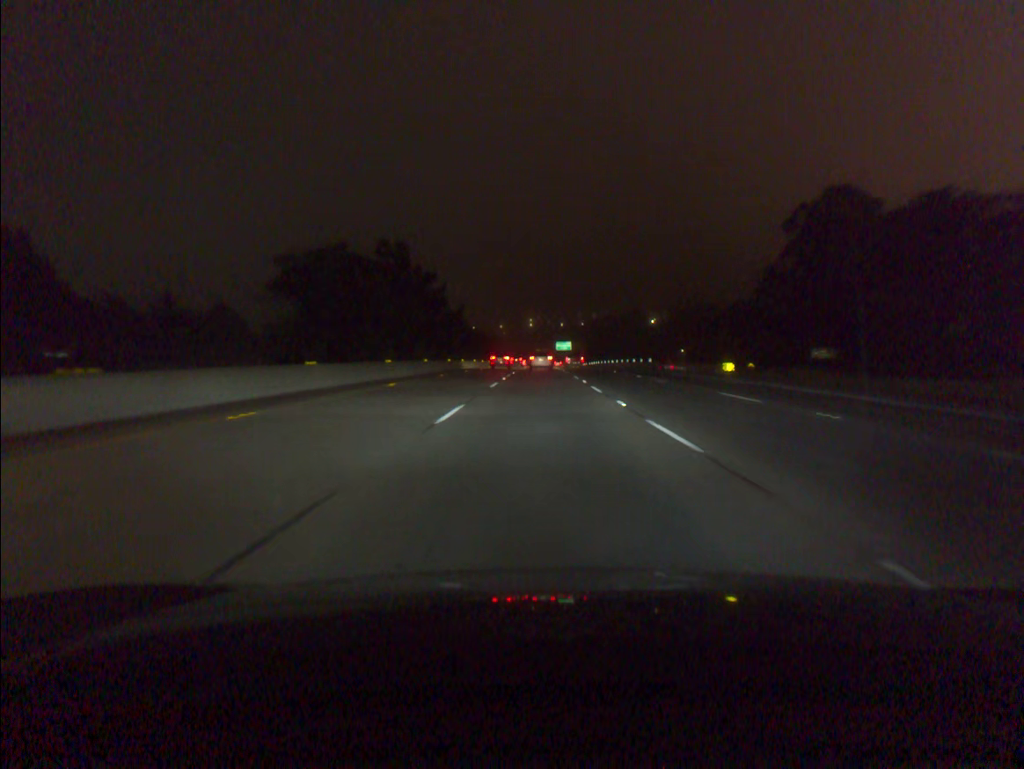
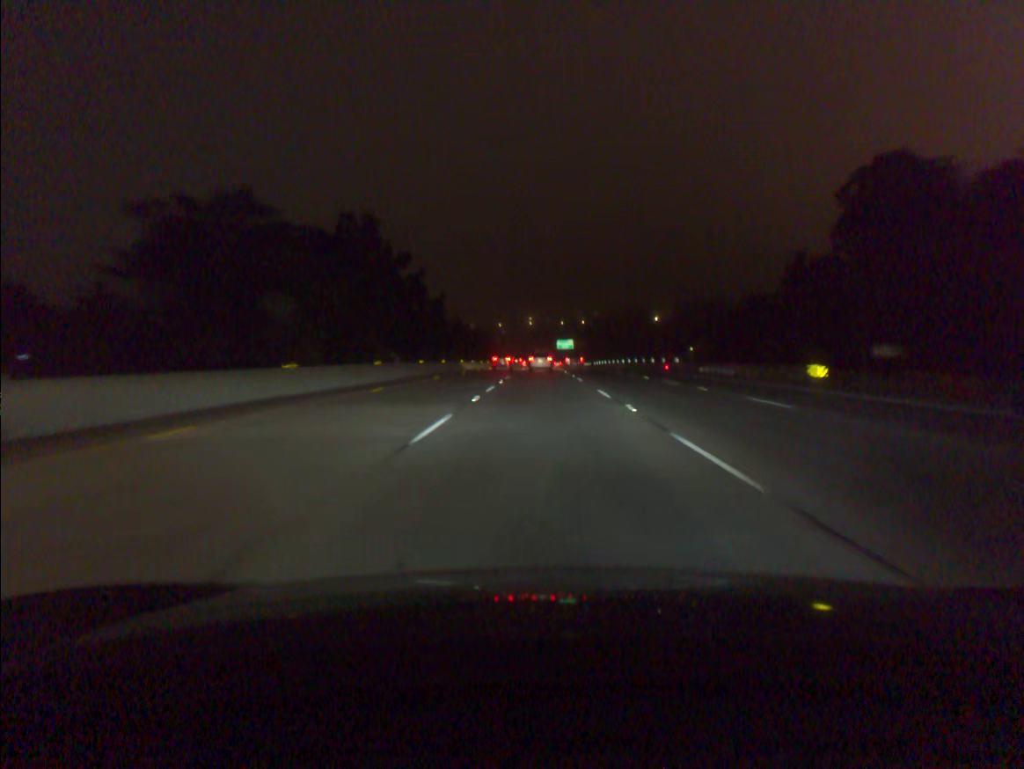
(0.0, +17.3) m; 0°
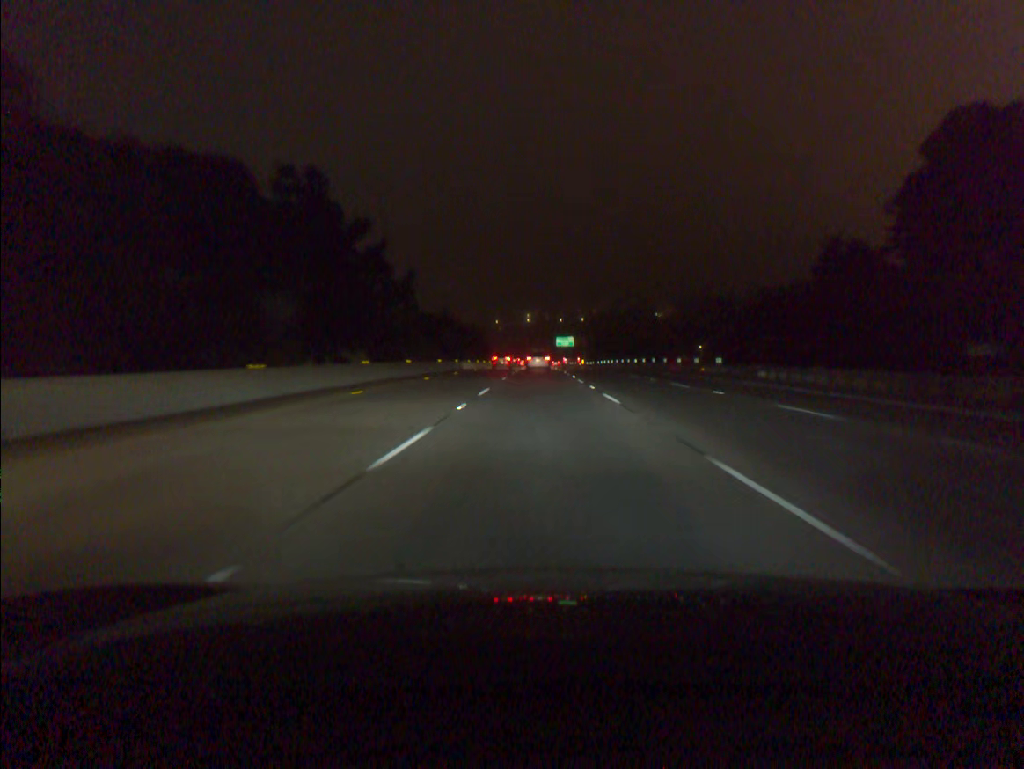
(0.0, +17.2) m; 0°
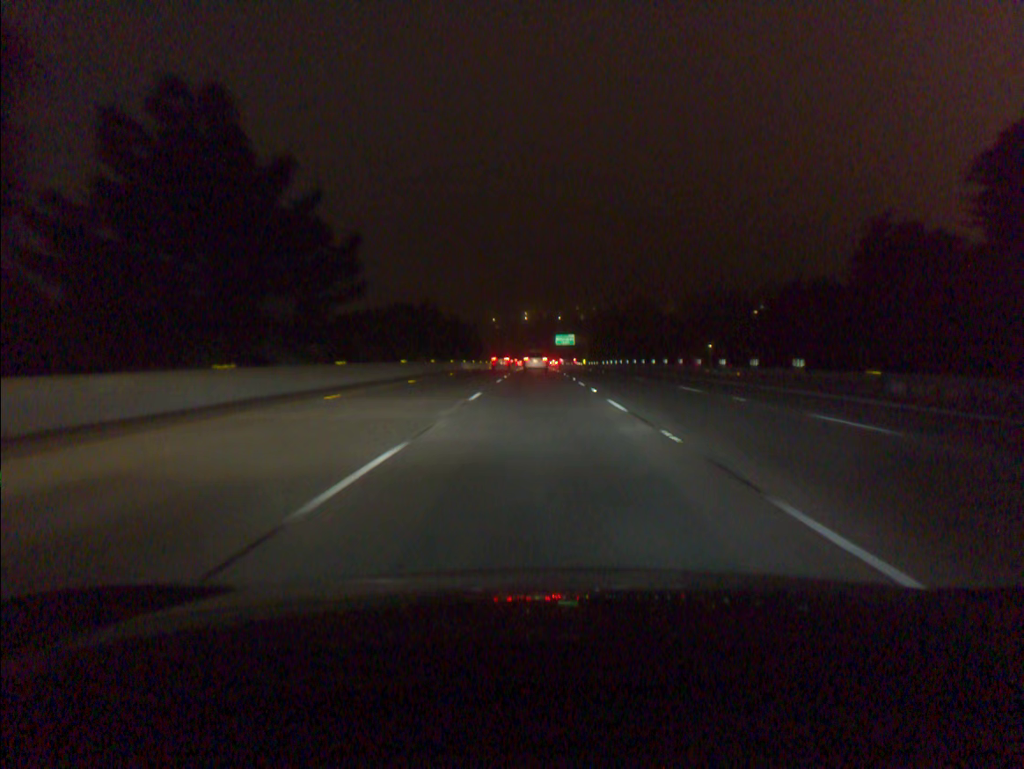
(0.0, +17.1) m; 0°
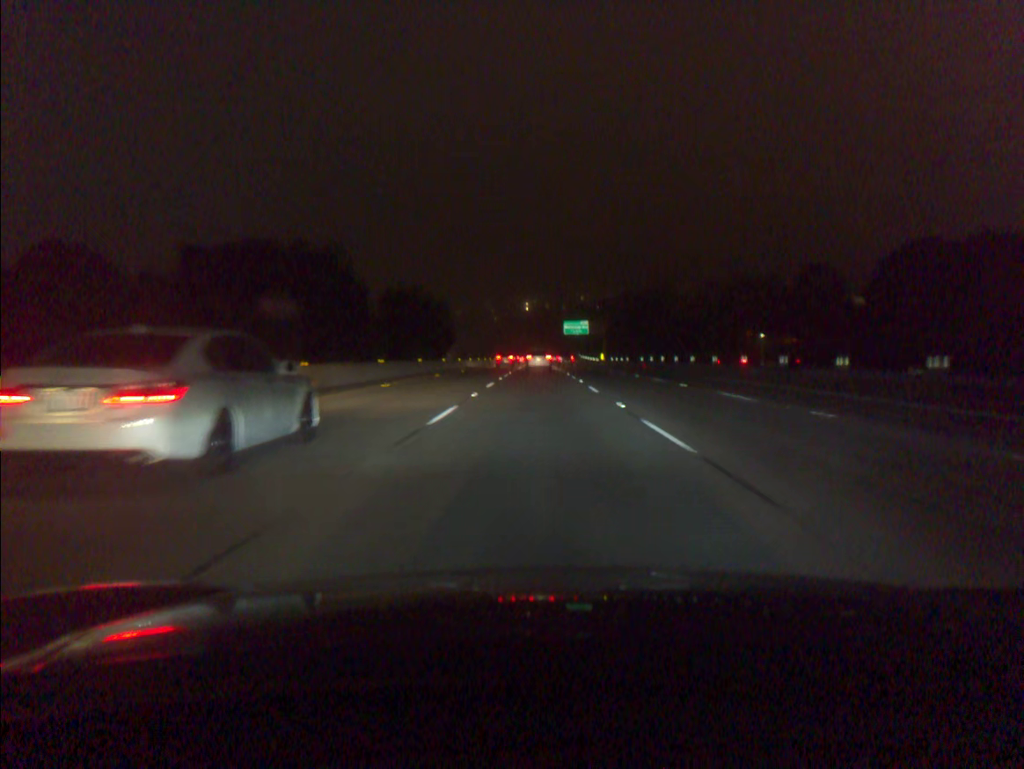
(0.0, +51.0) m; 0°
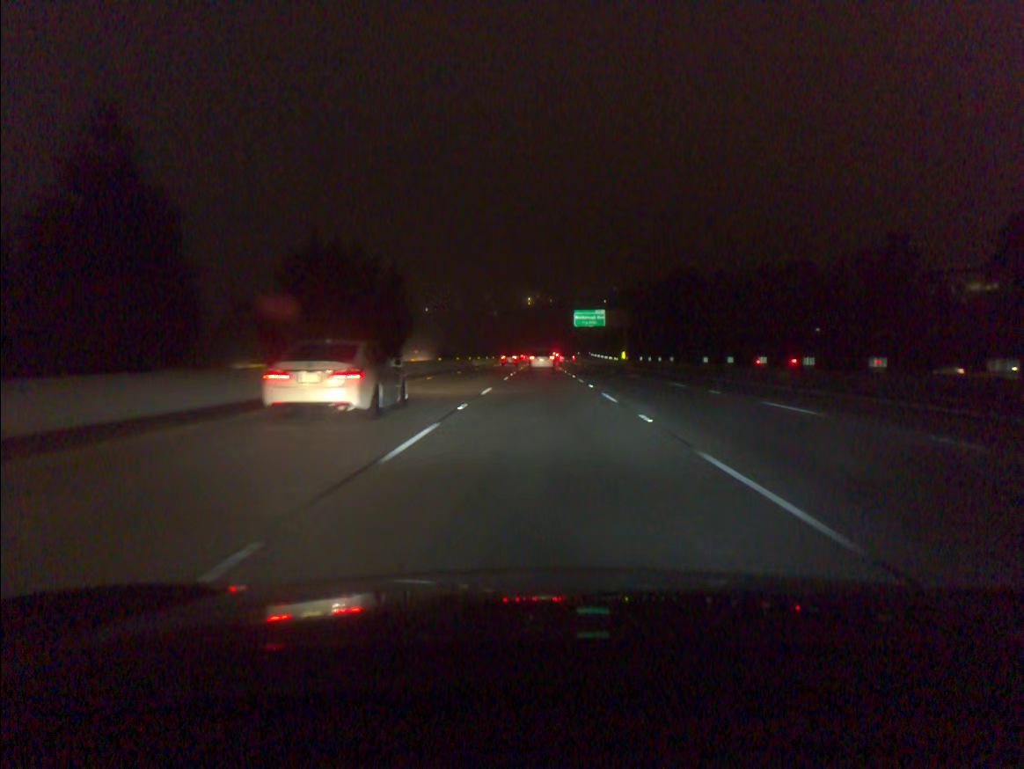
(-0.1, +33.7) m; 0°
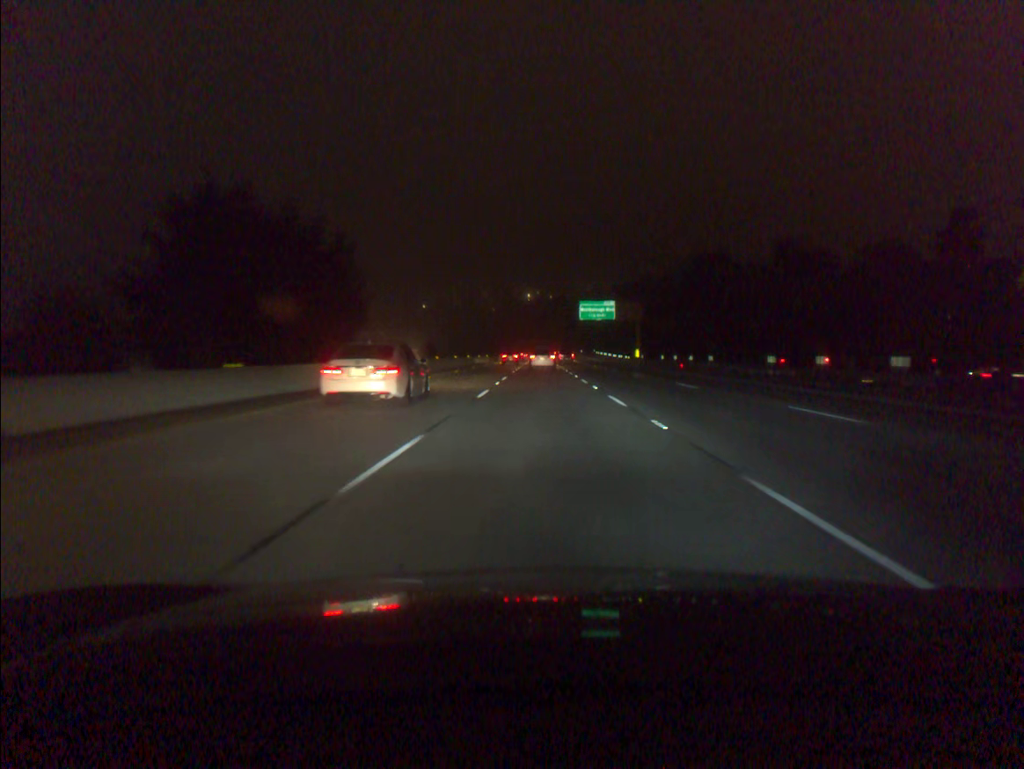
(0.0, +16.7) m; 0°
